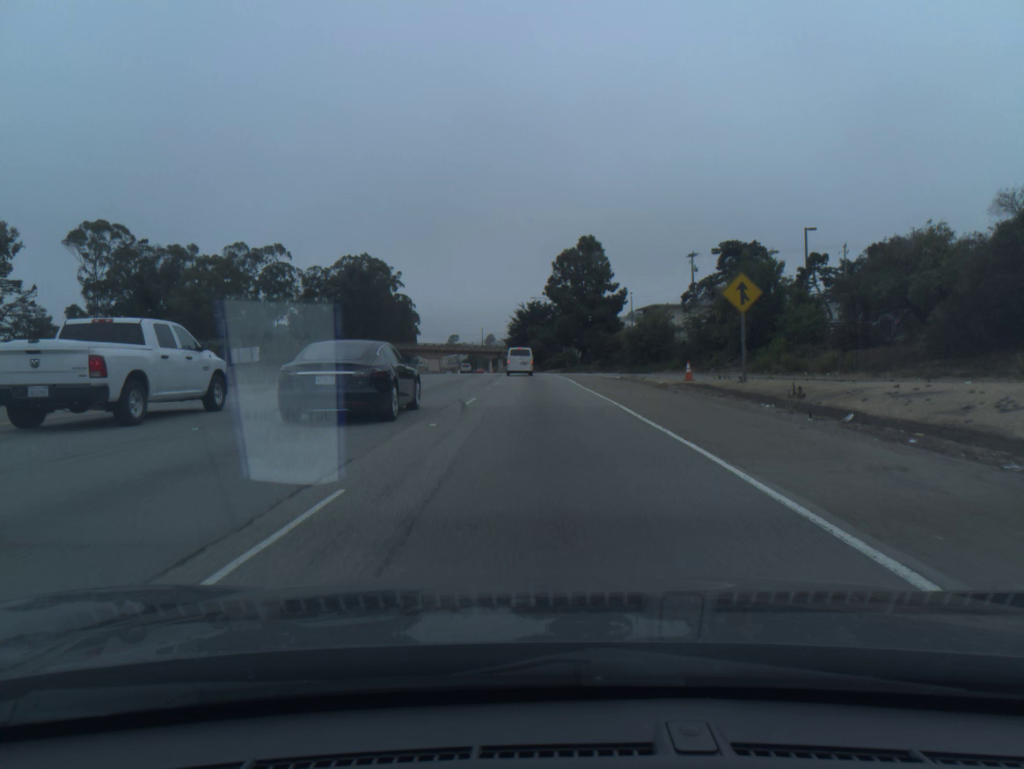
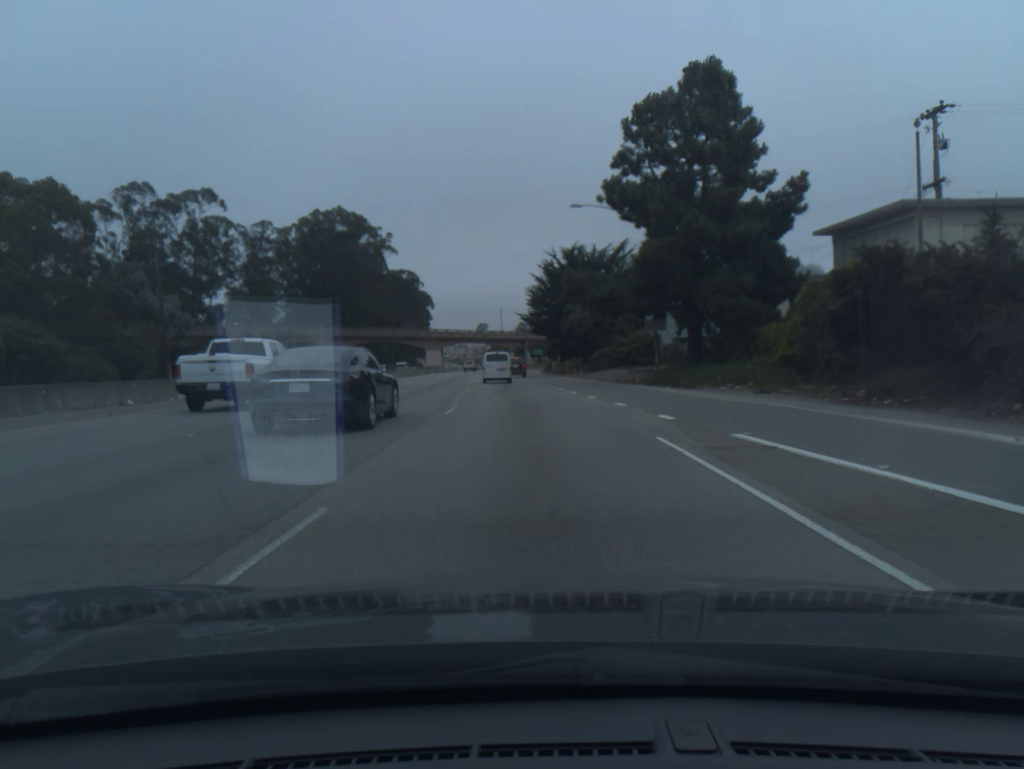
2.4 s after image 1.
(-1.0, +59.3) m; -2°
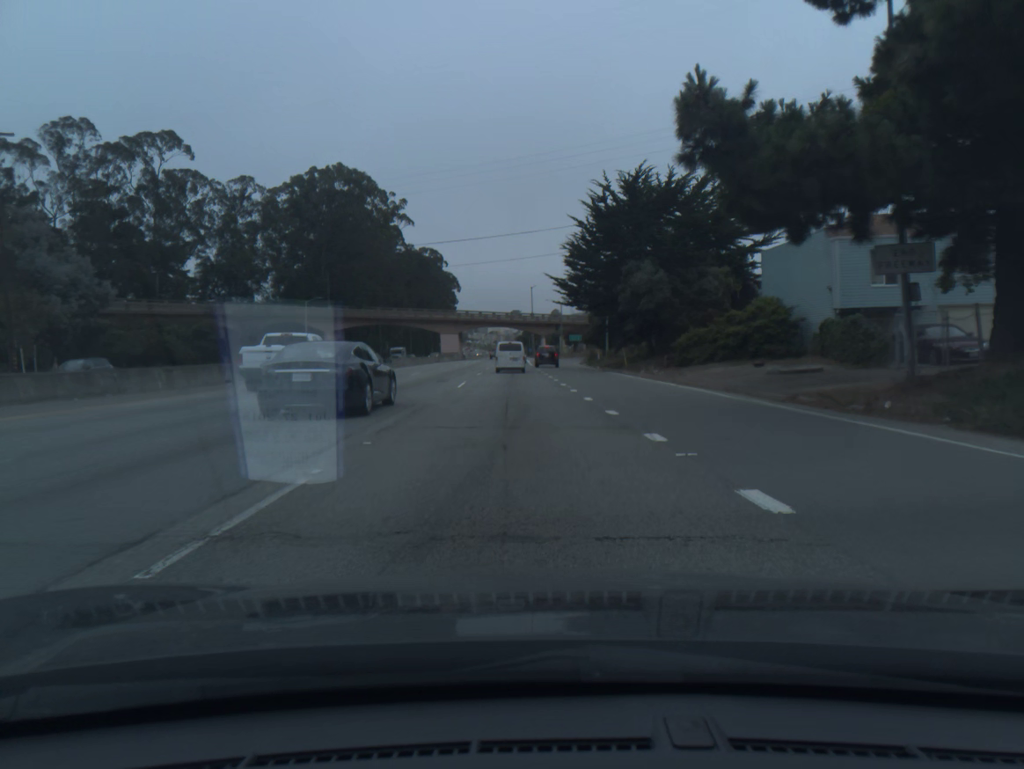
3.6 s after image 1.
(-0.6, +28.1) m; -2°
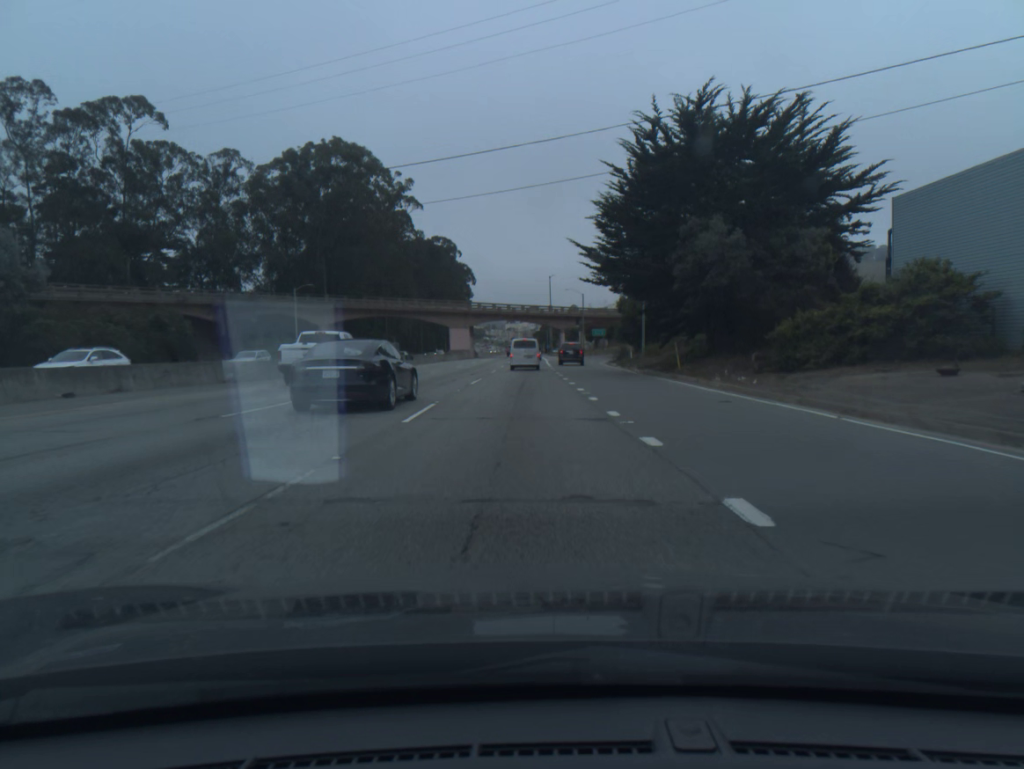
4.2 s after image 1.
(-0.2, +13.9) m; -1°
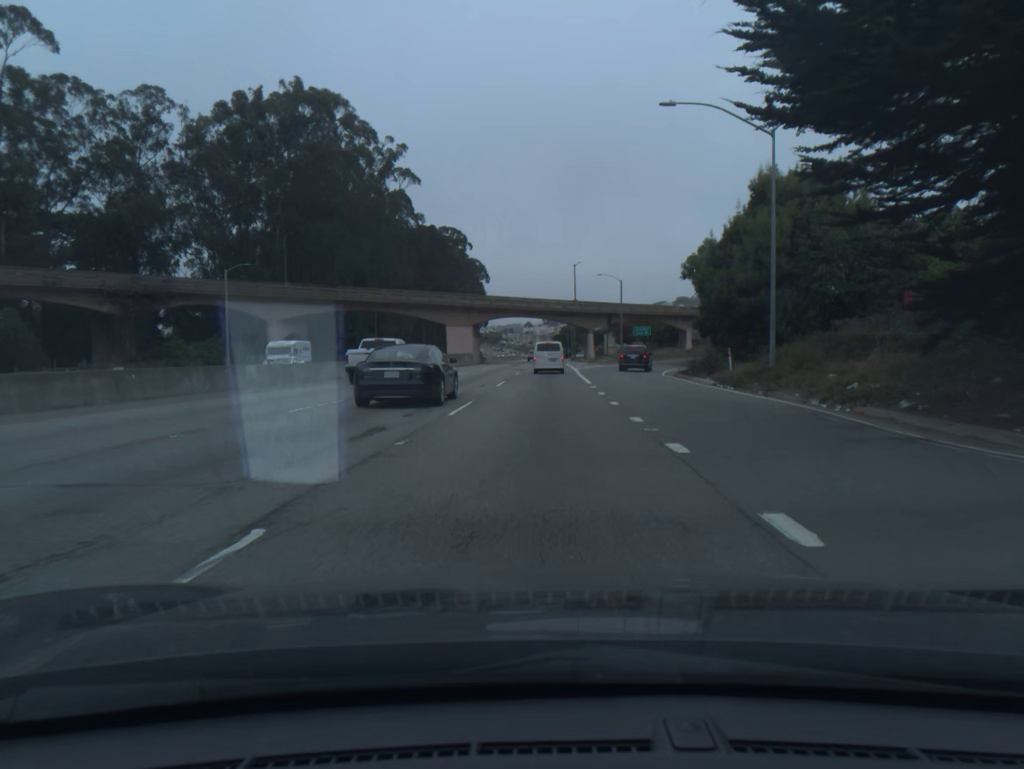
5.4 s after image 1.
(-0.4, +27.6) m; -1°
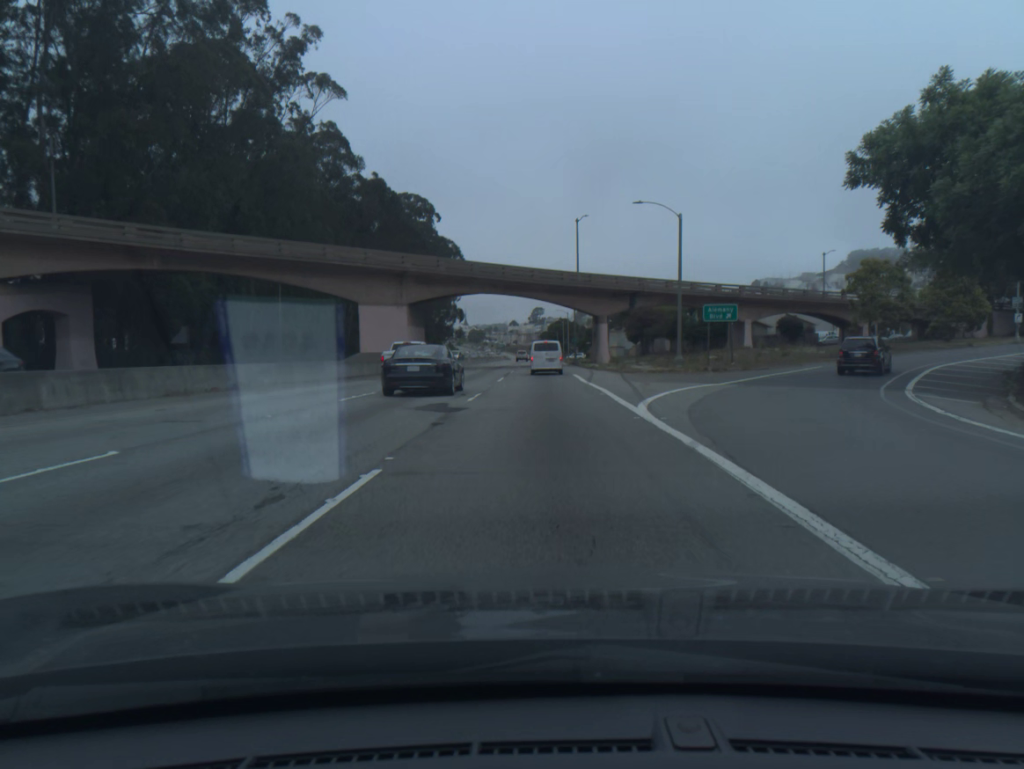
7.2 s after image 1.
(+0.3, +40.7) m; +1°
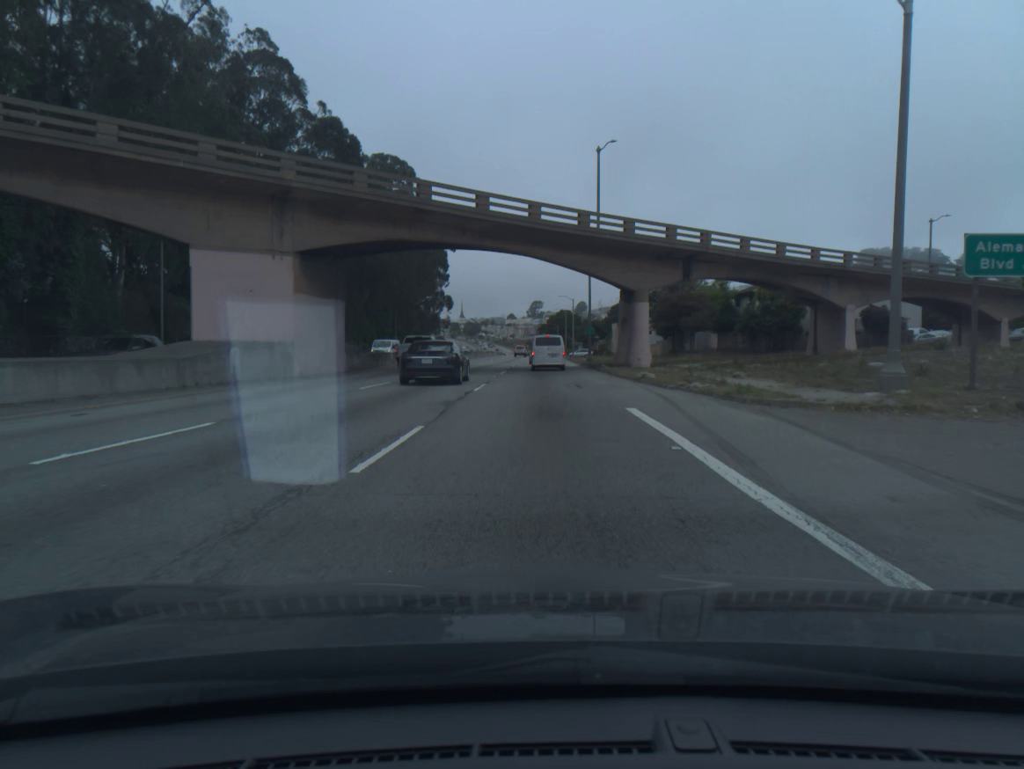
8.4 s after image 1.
(0.0, +26.5) m; 0°
